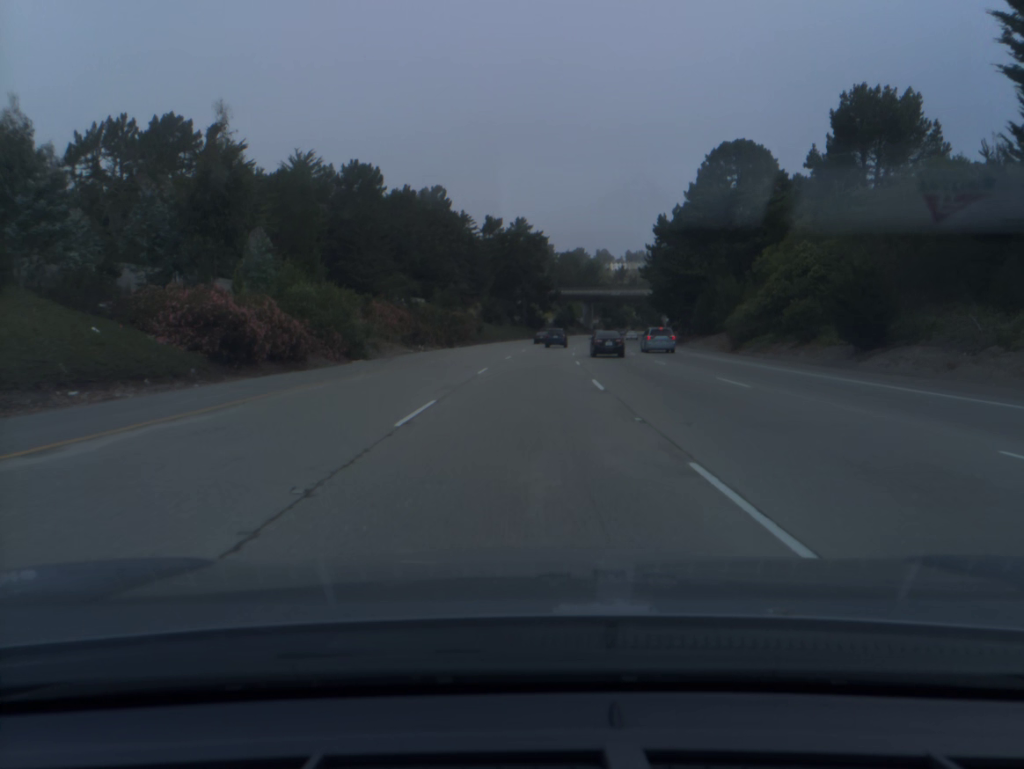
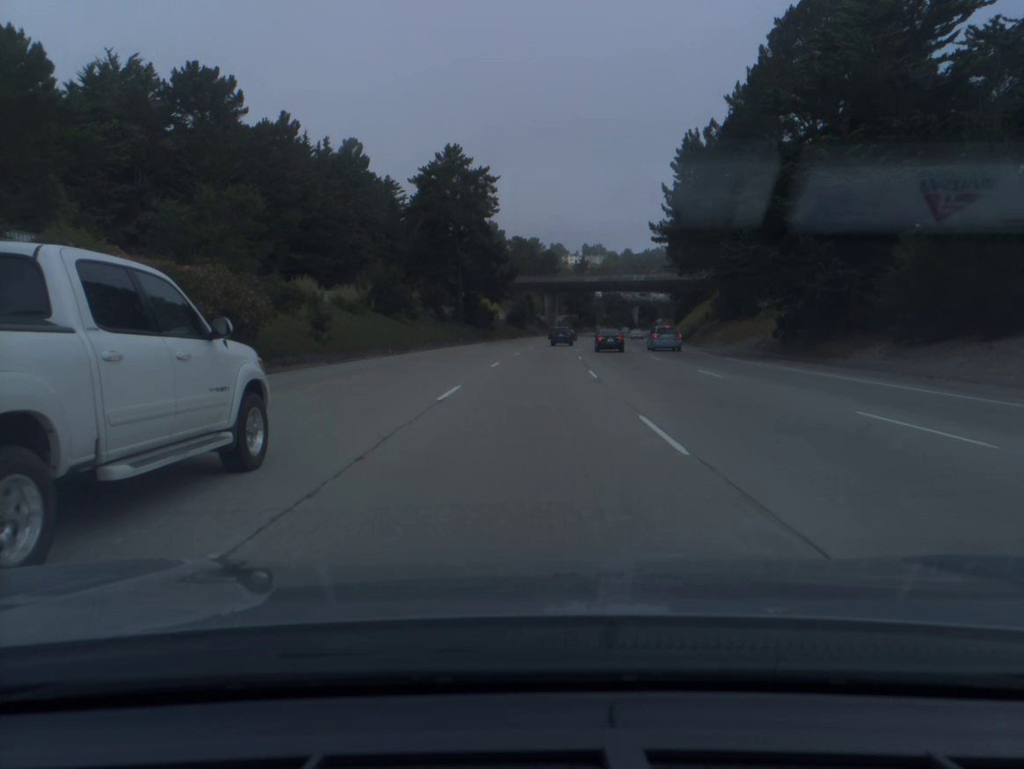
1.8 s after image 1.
(+1.7, +54.2) m; +4°
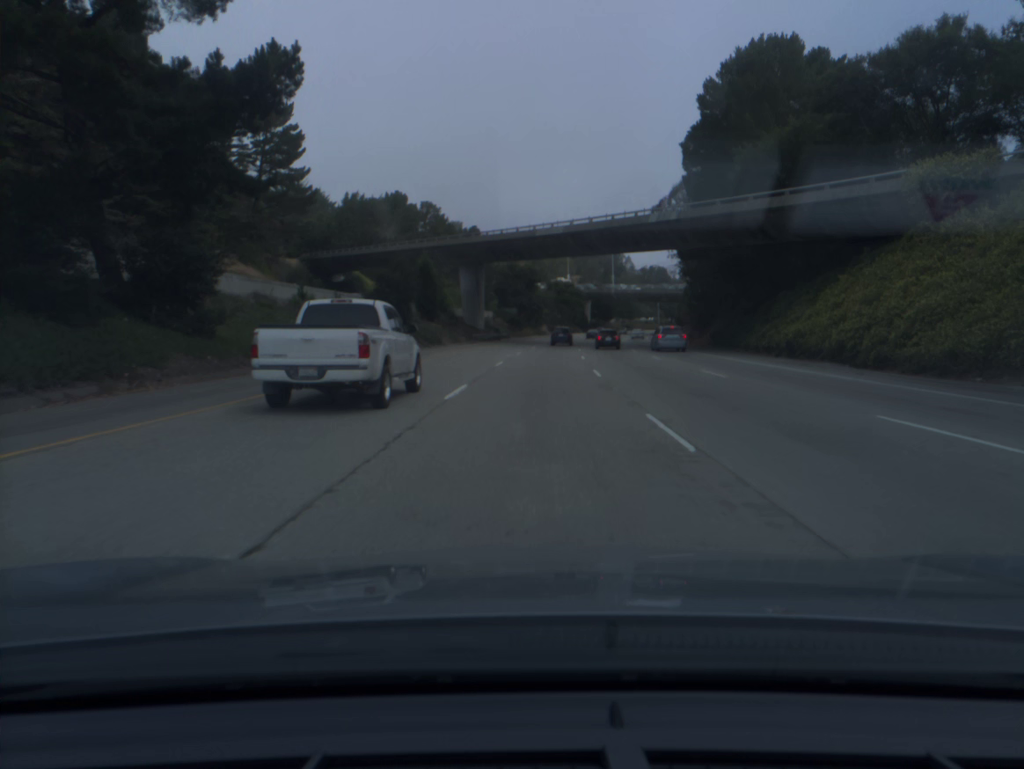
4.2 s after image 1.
(+3.3, +72.9) m; +5°
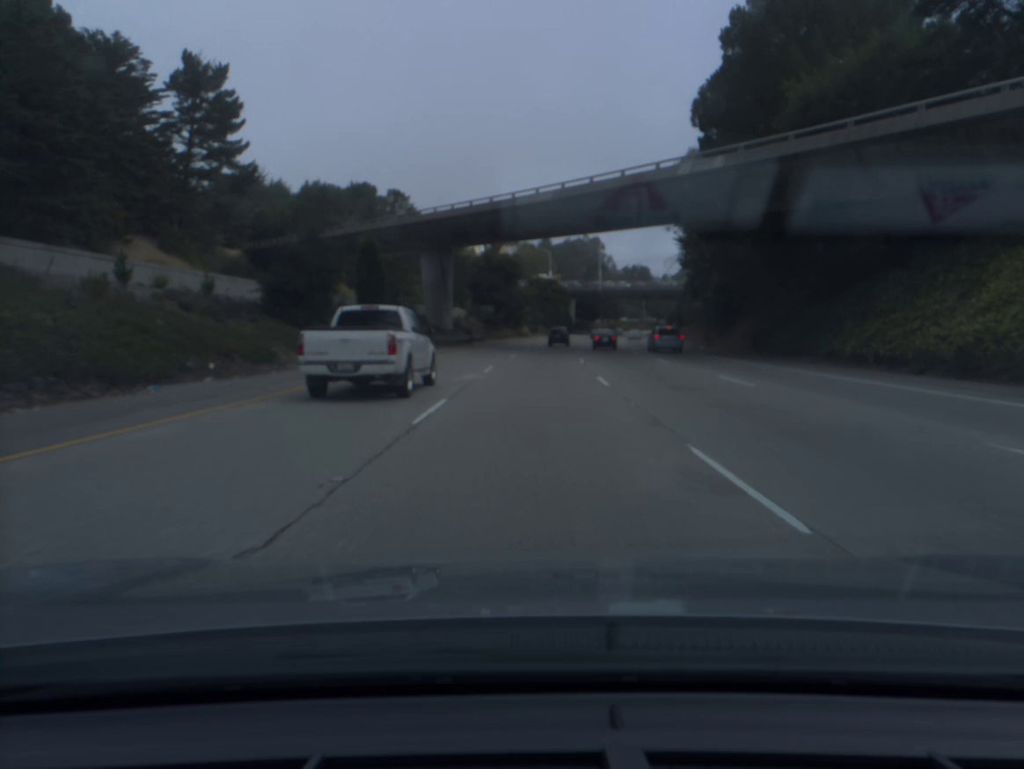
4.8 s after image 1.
(+0.2, +18.4) m; +2°
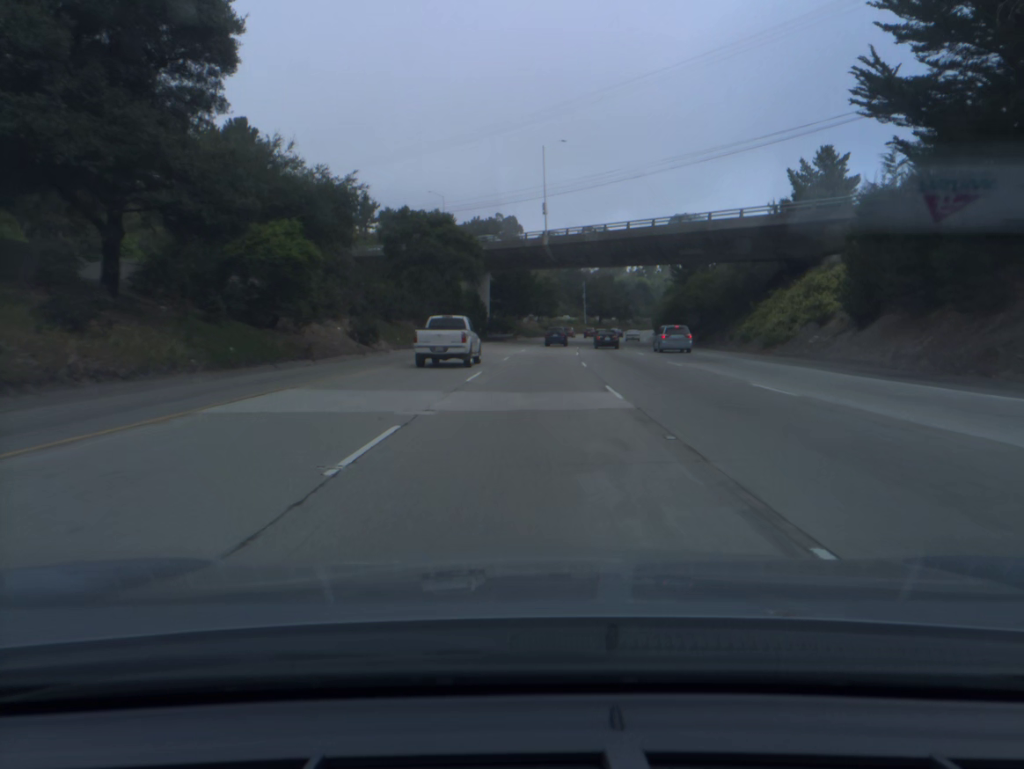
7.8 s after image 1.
(+5.3, +91.7) m; +6°
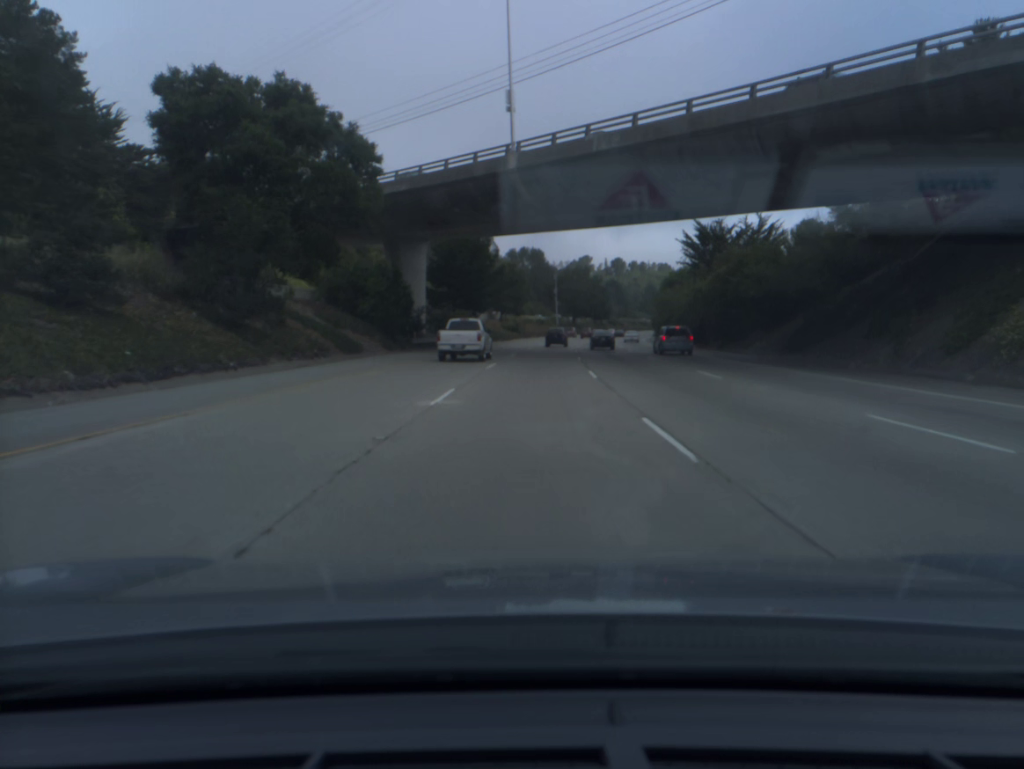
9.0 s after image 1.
(+0.8, +36.6) m; +3°
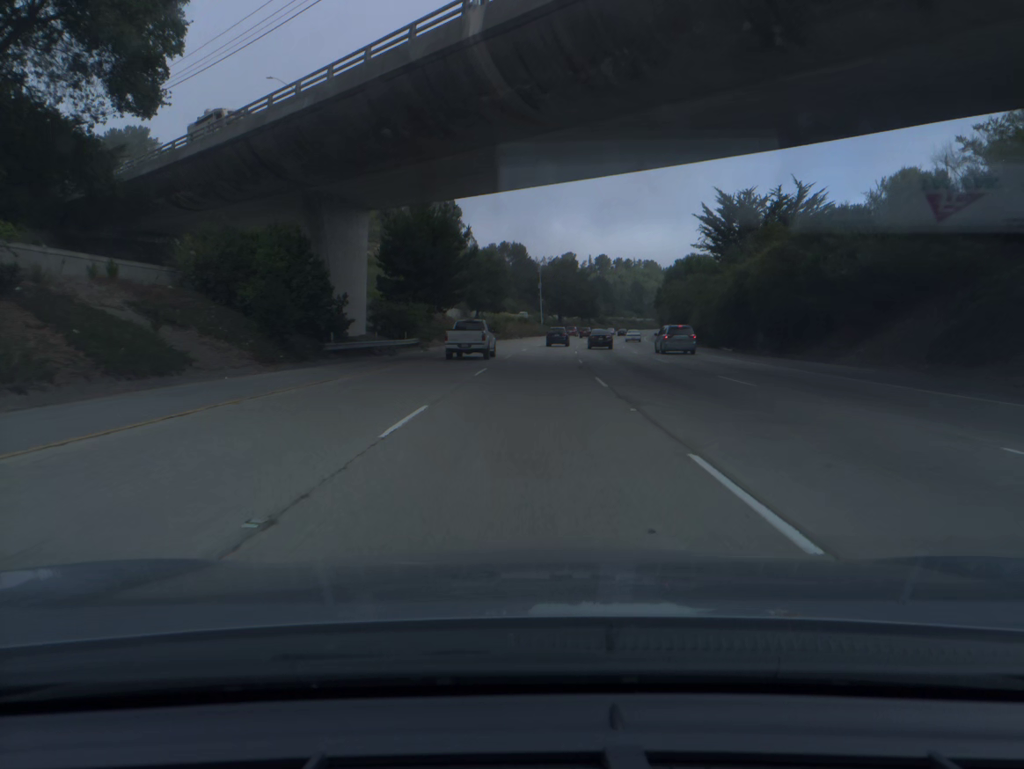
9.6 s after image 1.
(+0.2, +18.3) m; +1°
